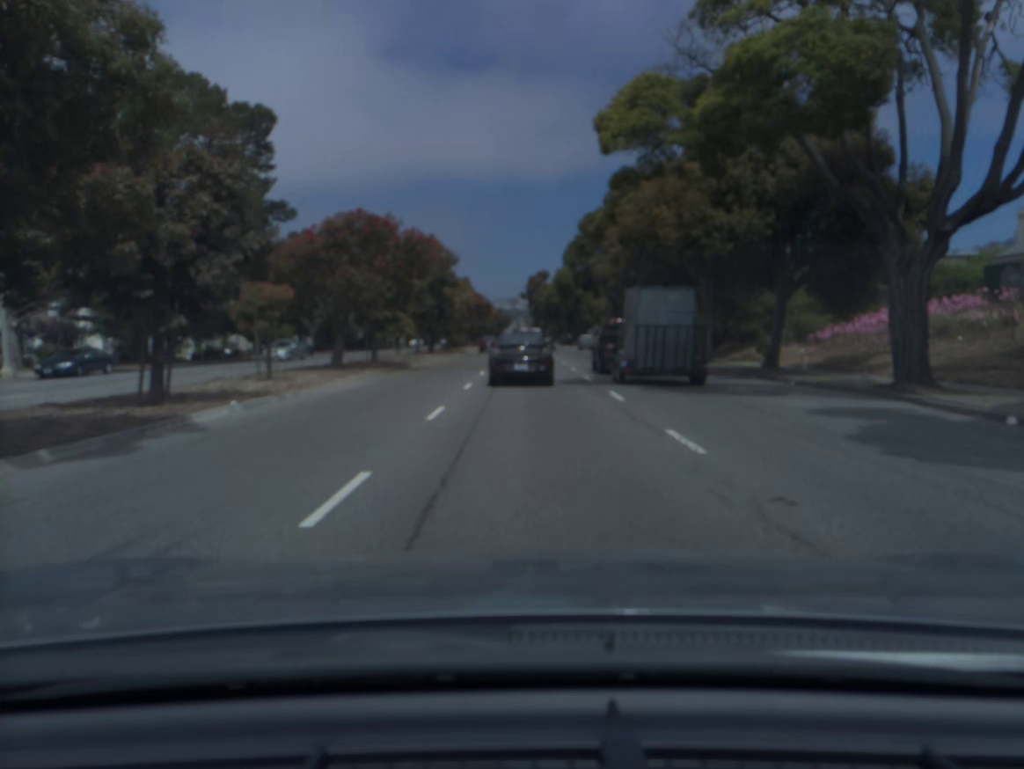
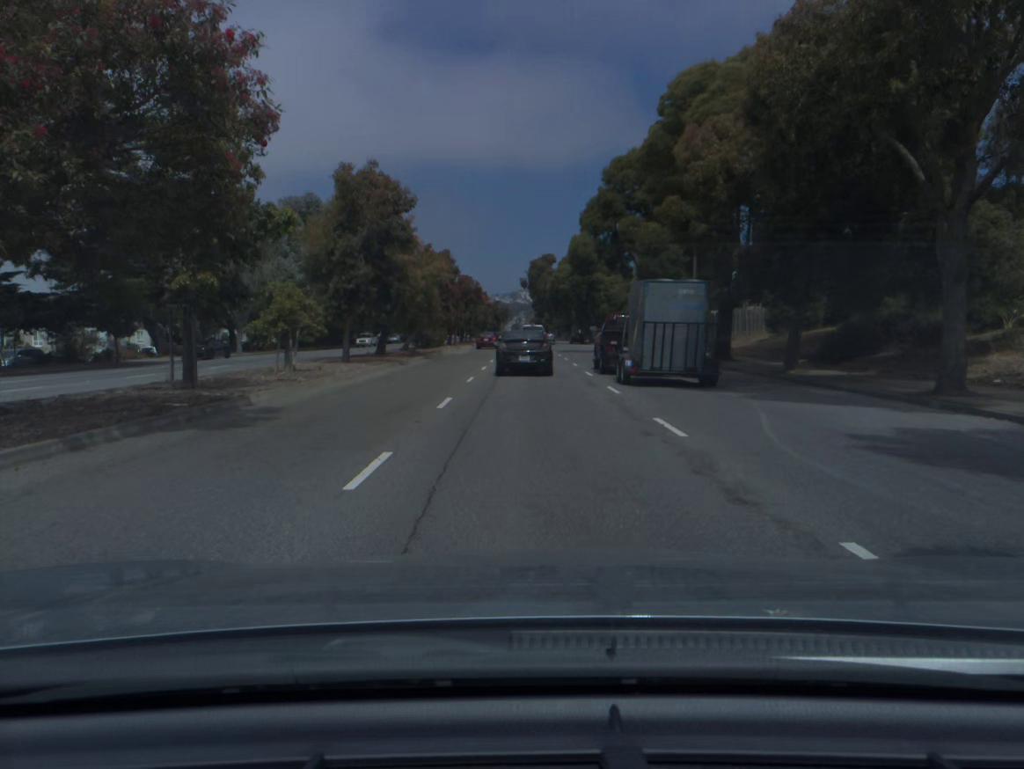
(0.0, +20.9) m; 0°
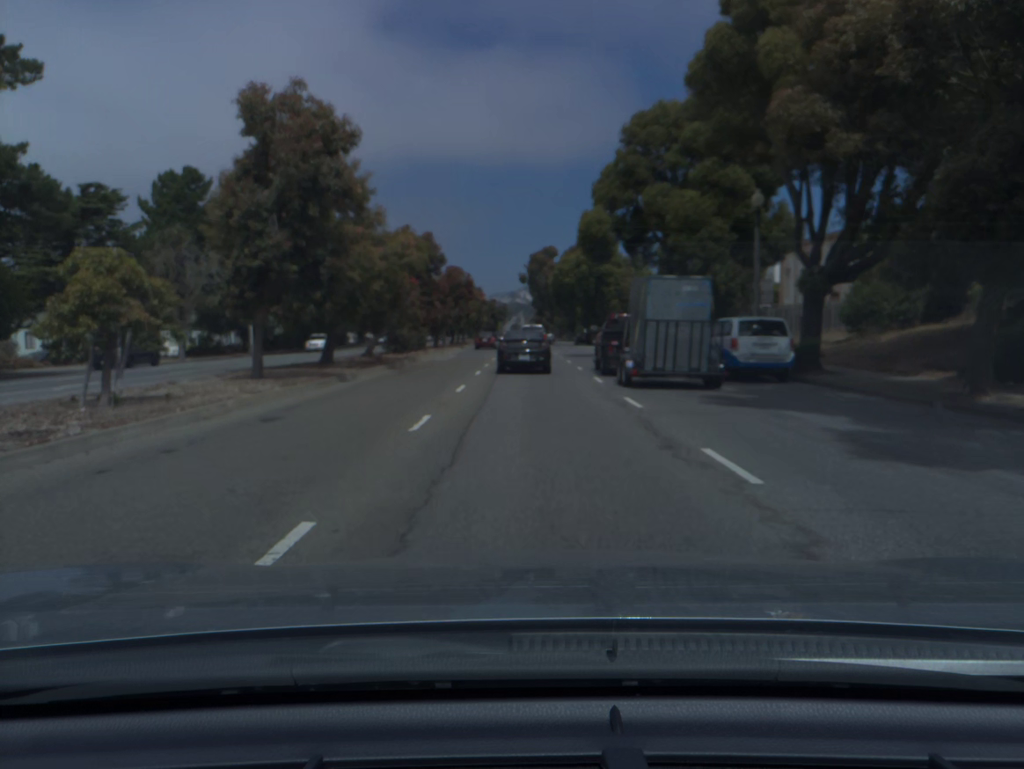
(0.0, +10.6) m; 0°
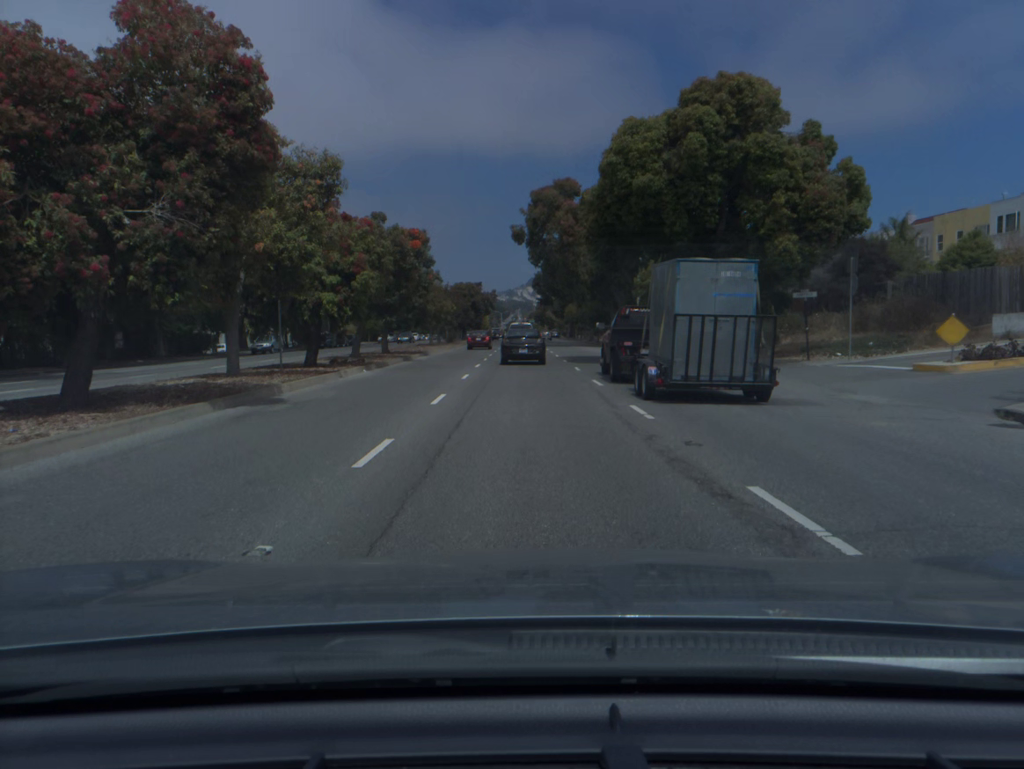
(+0.1, +54.0) m; 0°
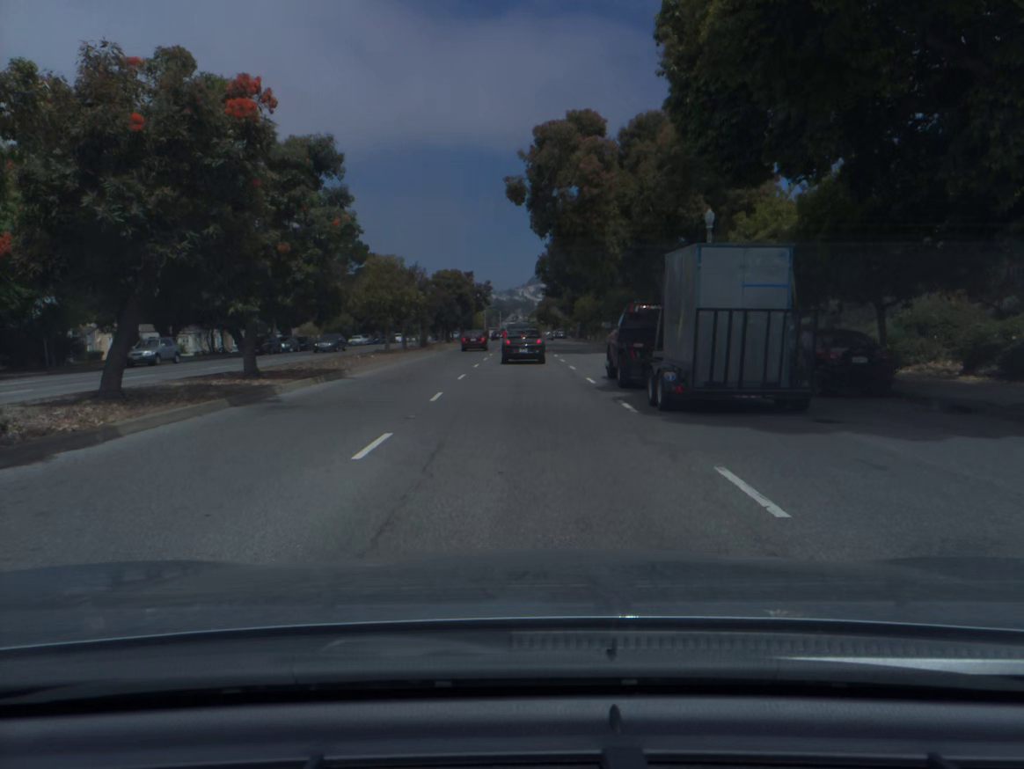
(0.0, +21.3) m; 0°
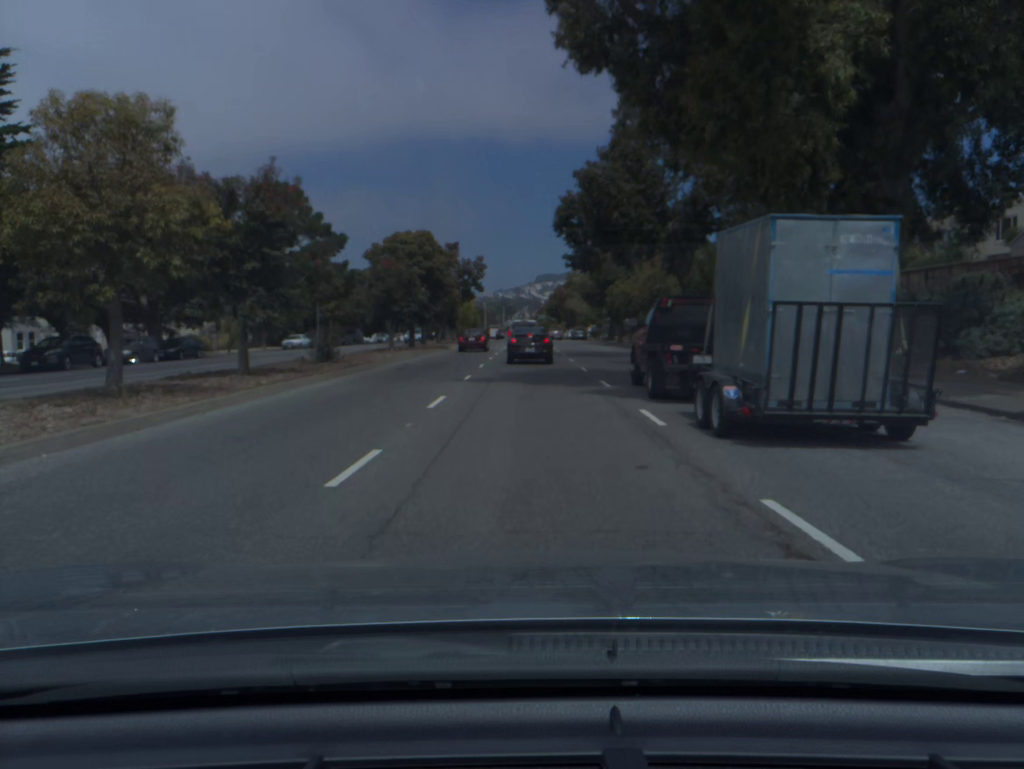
(-0.1, +30.7) m; 0°
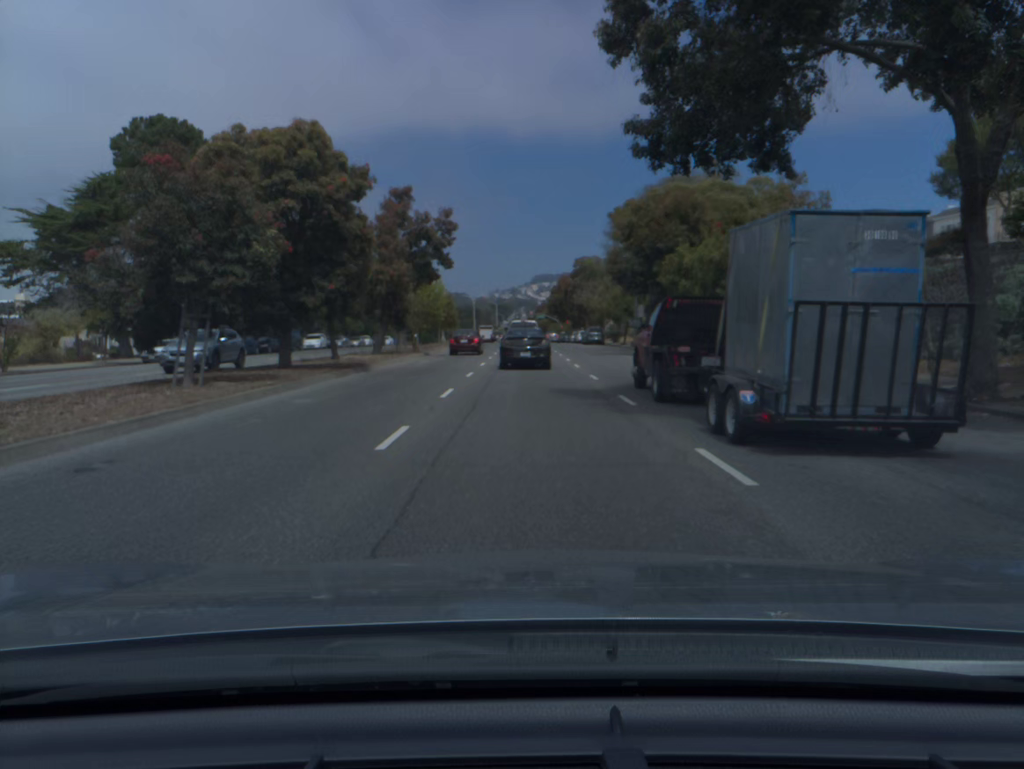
(0.0, +27.0) m; 0°
